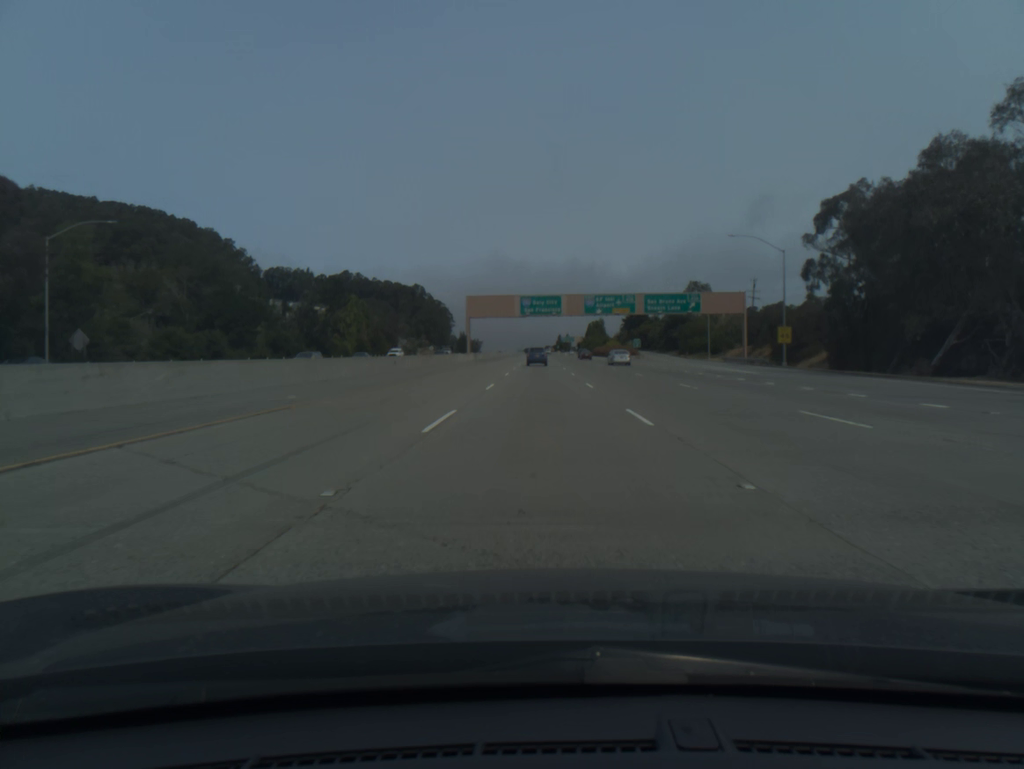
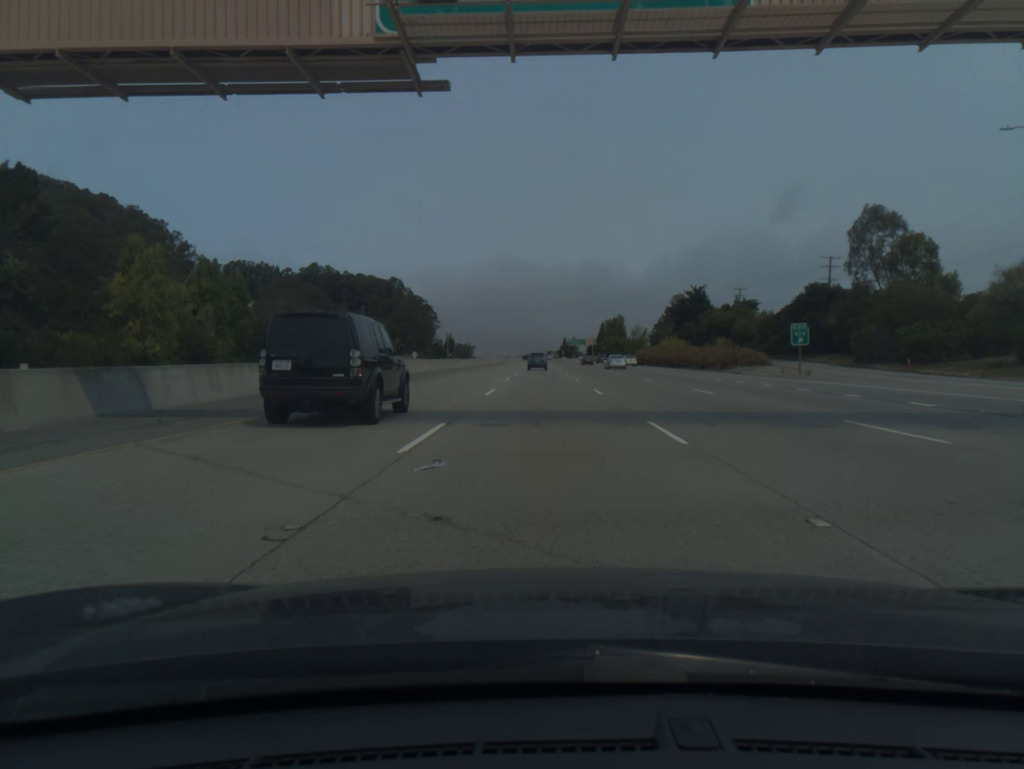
(-0.2, +90.2) m; 0°
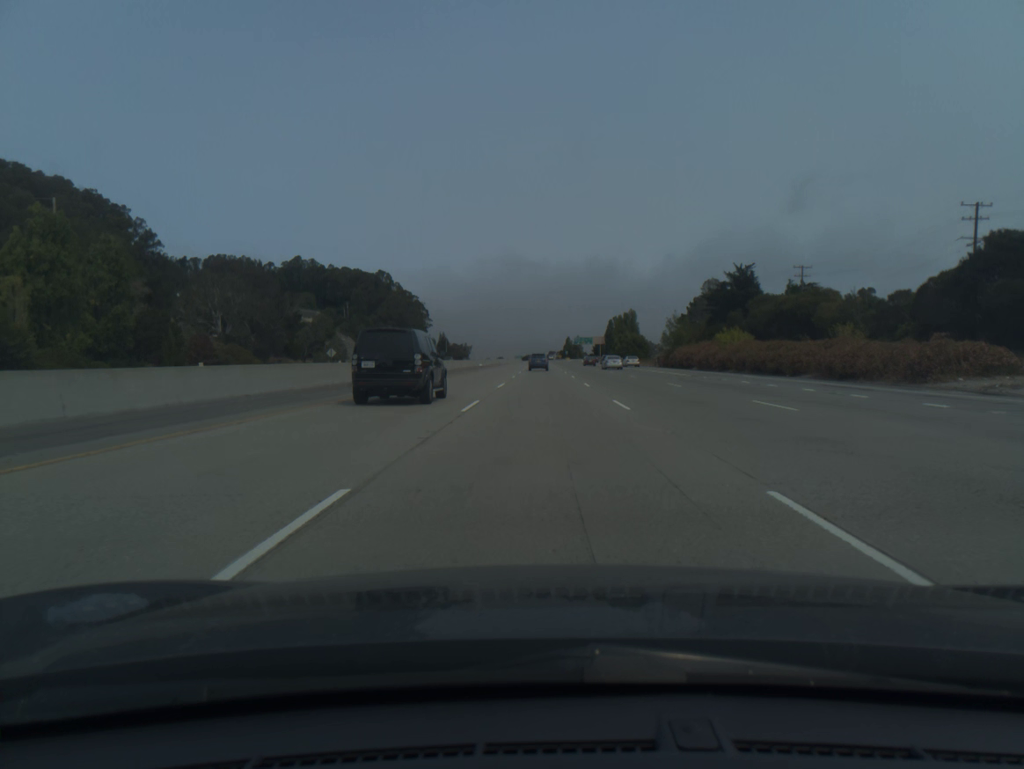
(0.0, +36.6) m; 0°
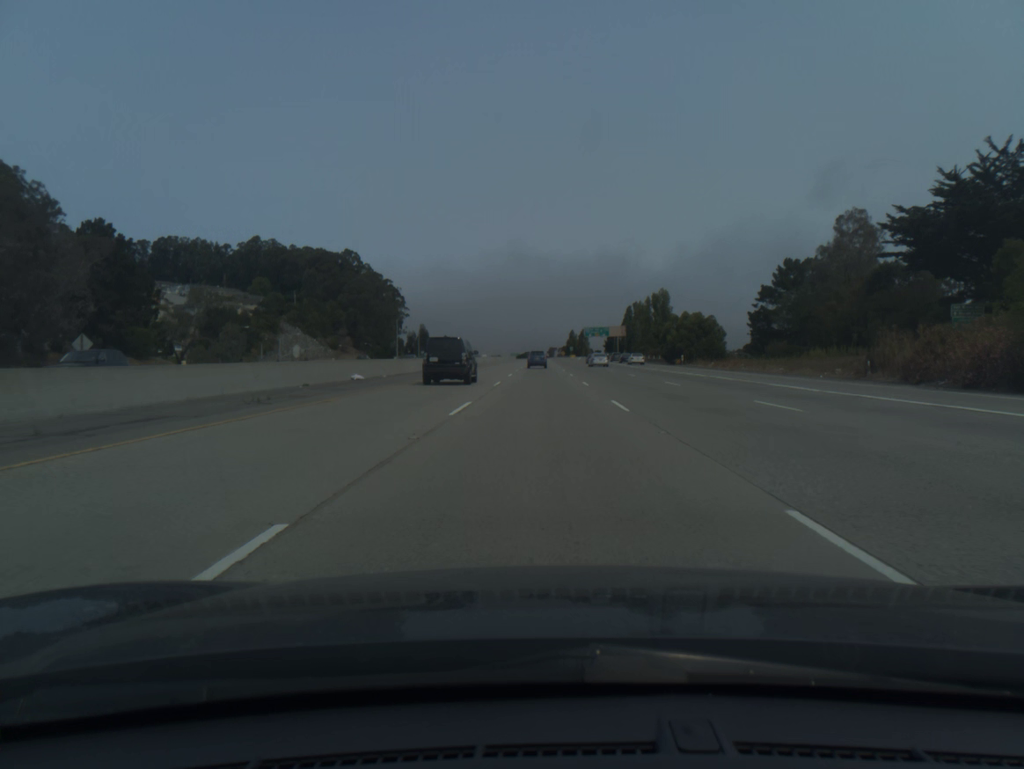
(+0.2, +73.8) m; 0°
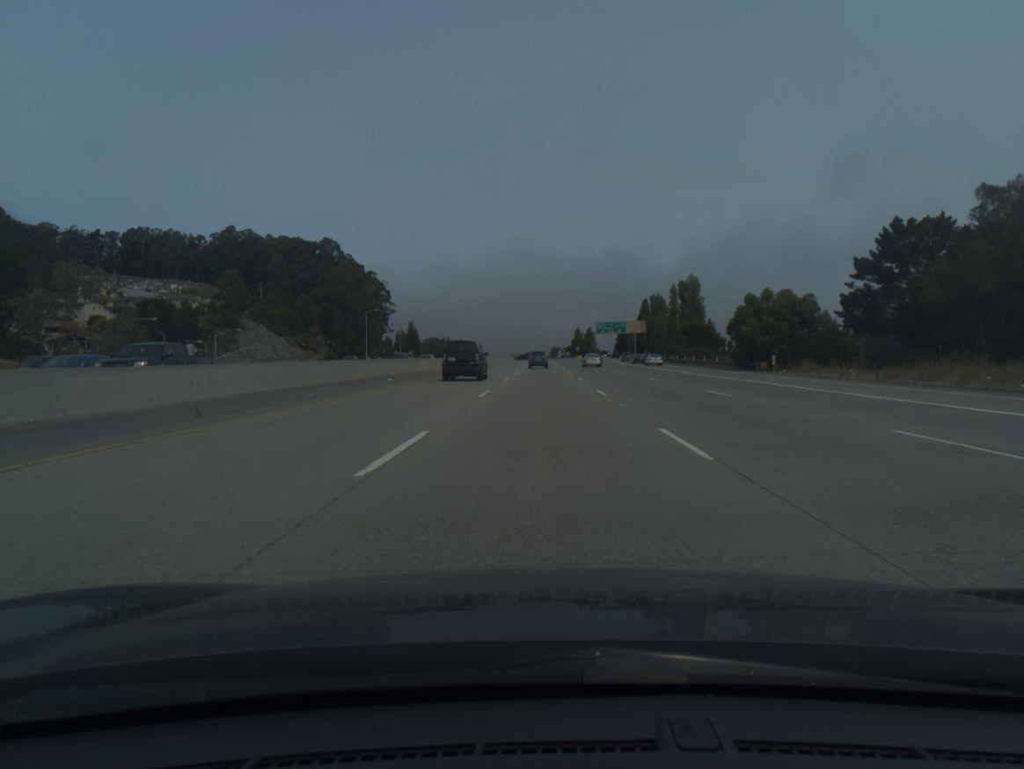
(0.0, +37.1) m; 0°
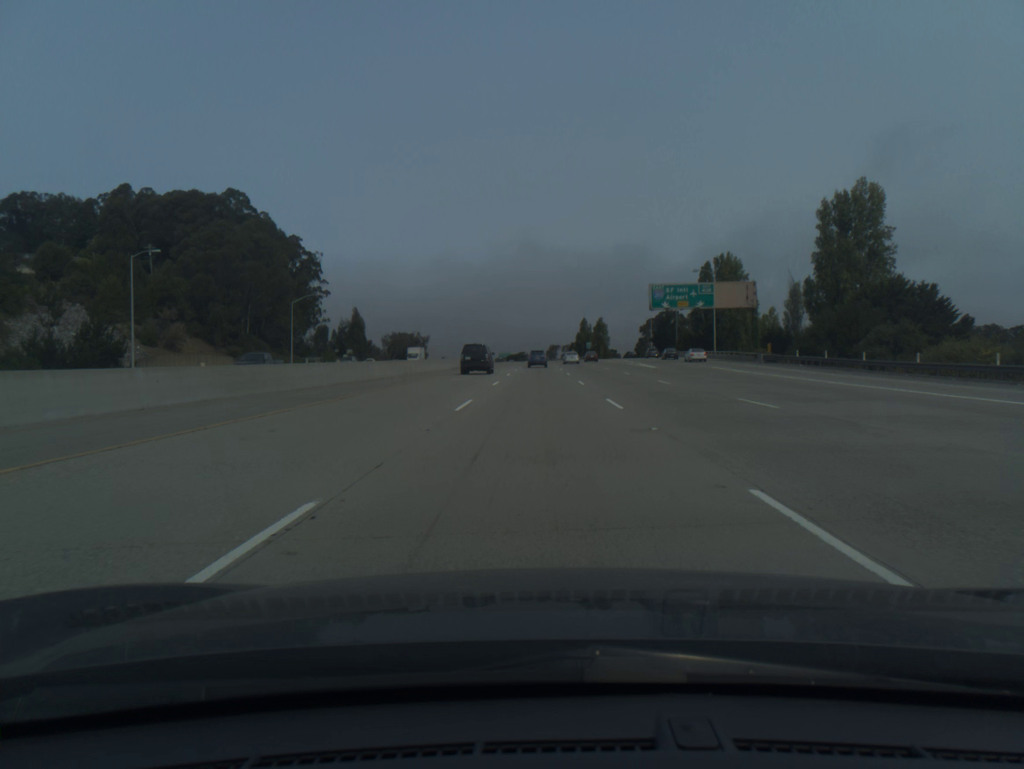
(+0.1, +93.4) m; 0°
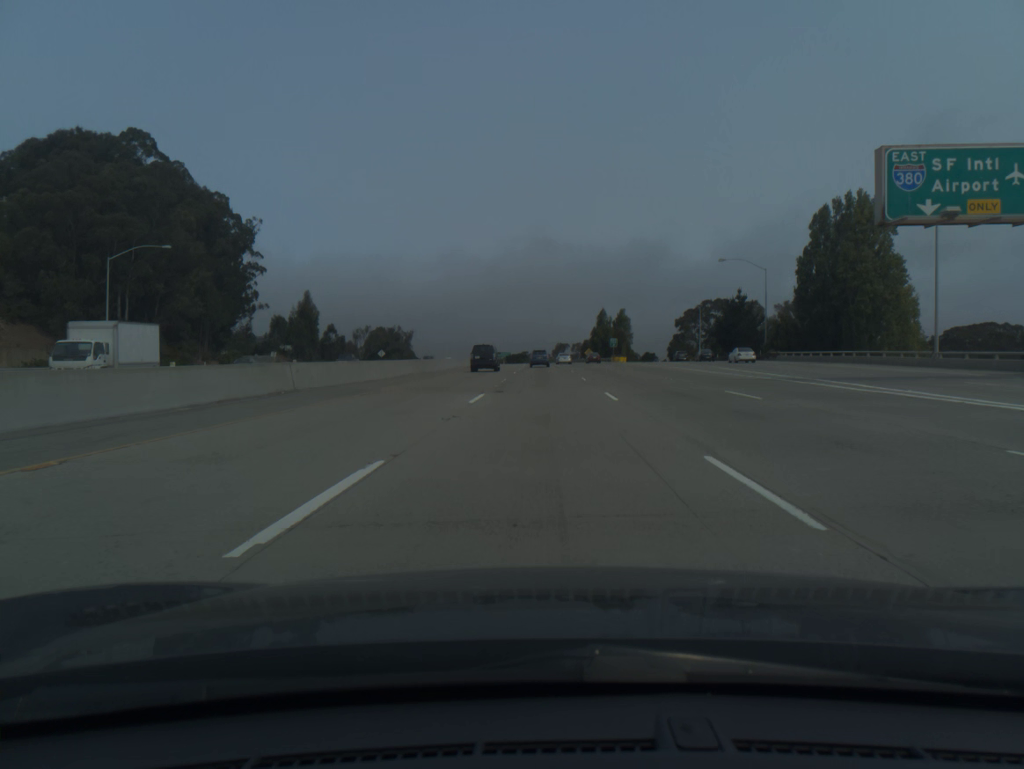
(-0.1, +56.4) m; 0°
